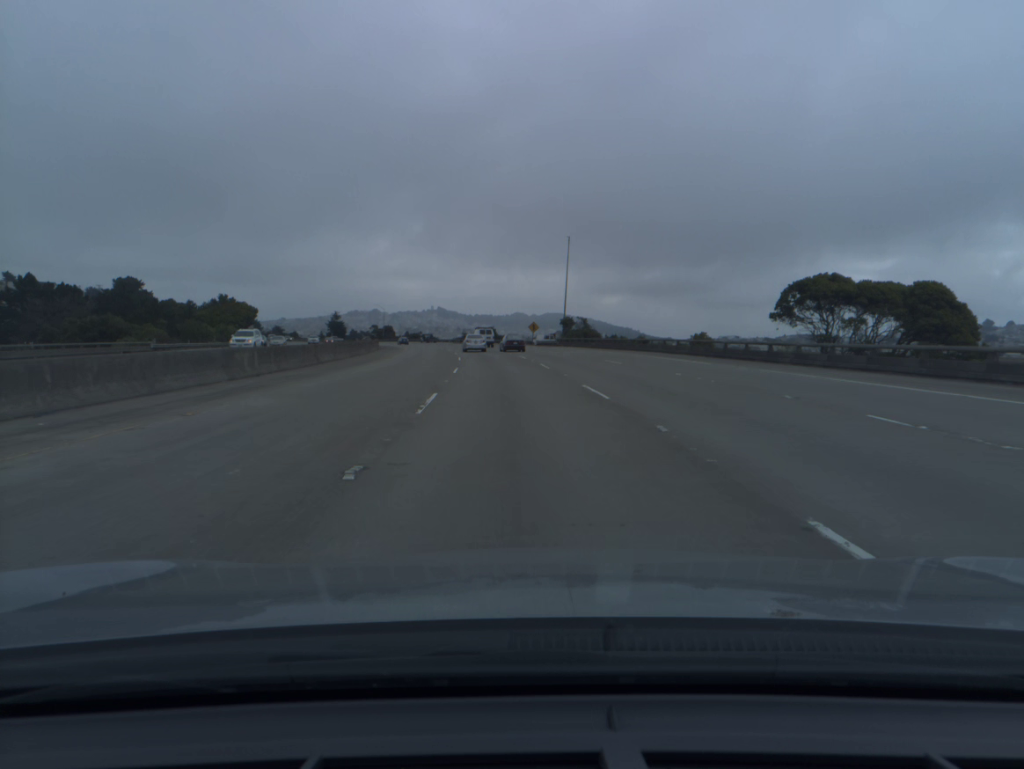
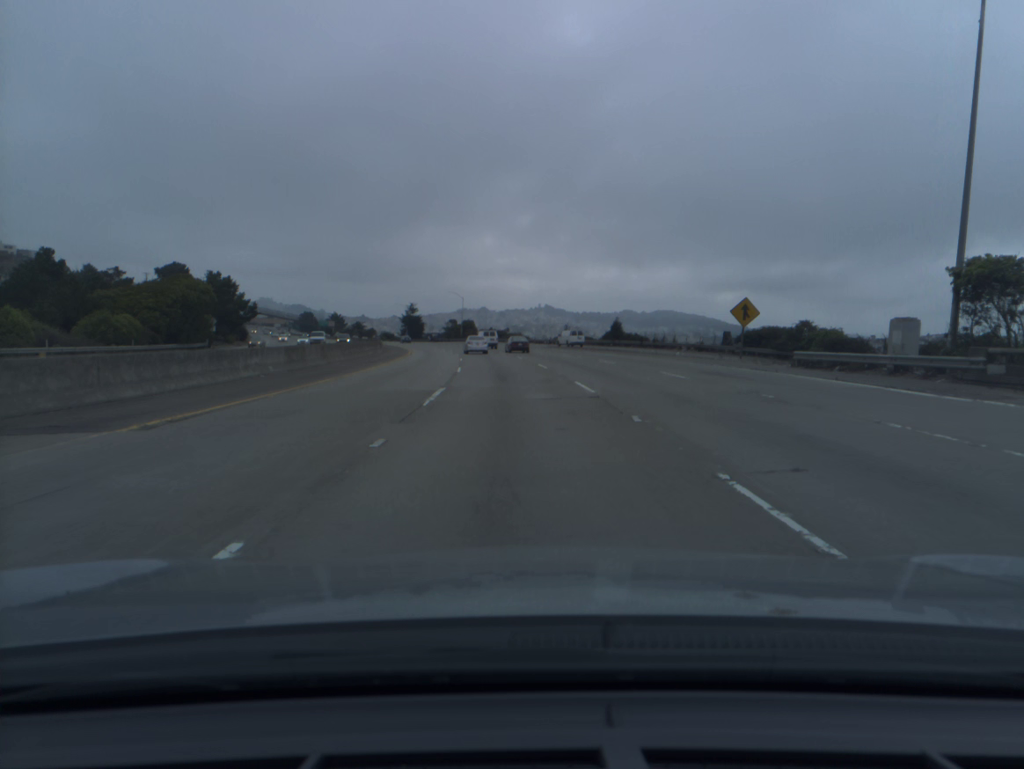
(-4.4, +71.1) m; -8°
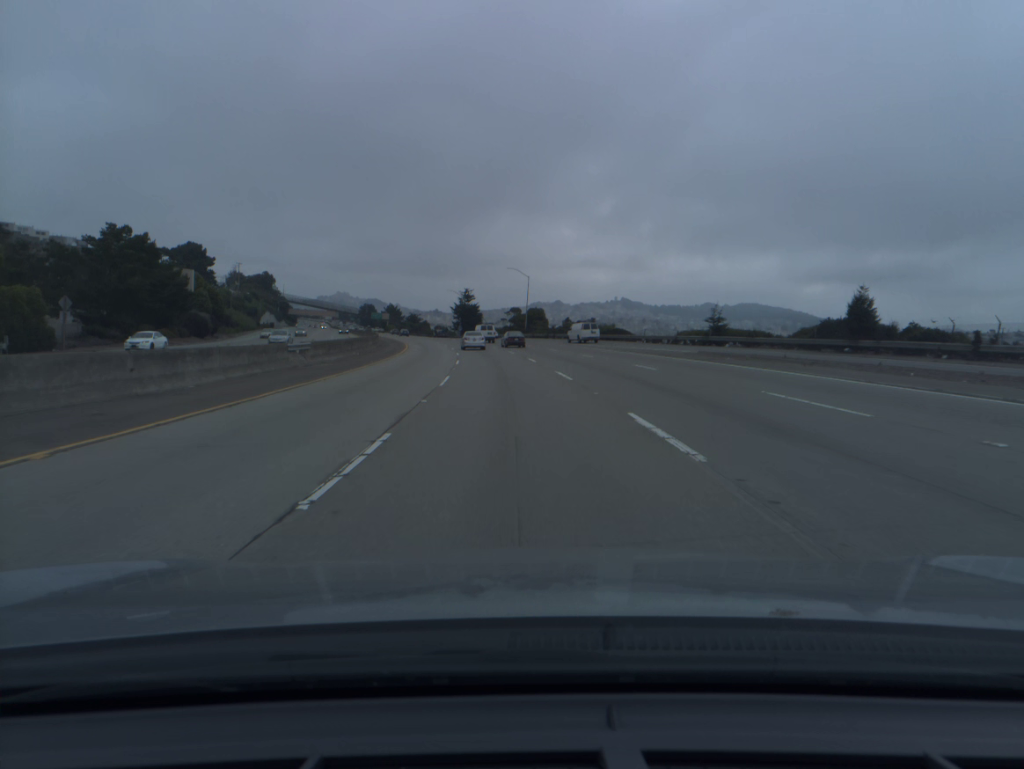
(-2.3, +53.3) m; -5°
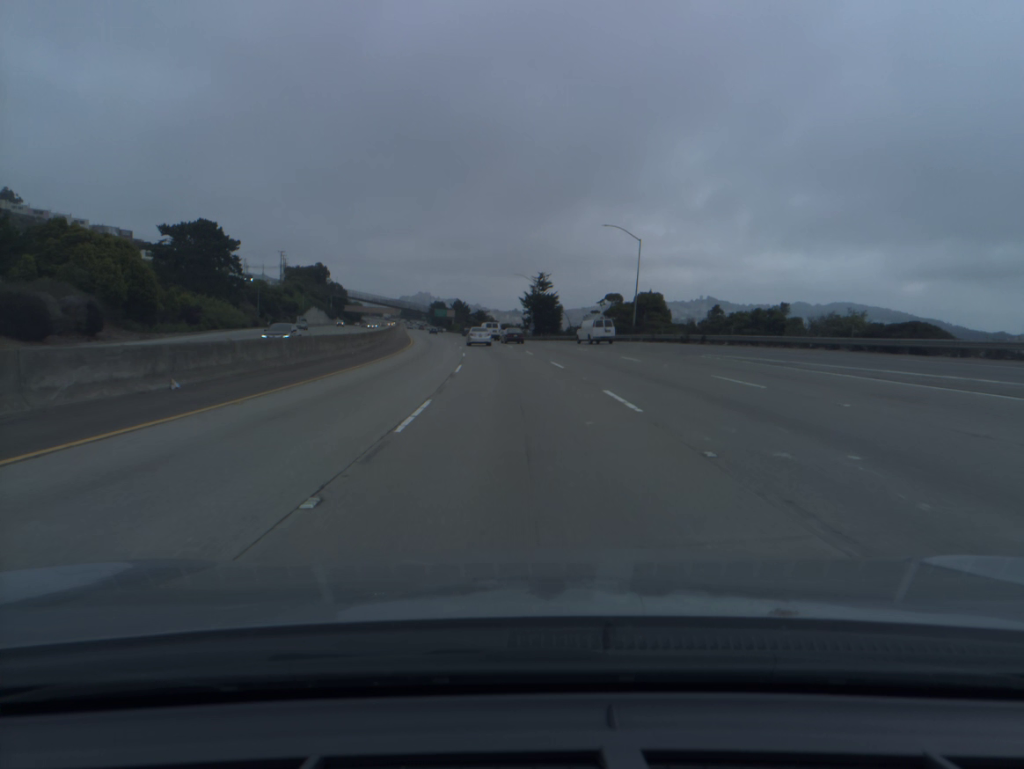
(-2.6, +53.3) m; -6°
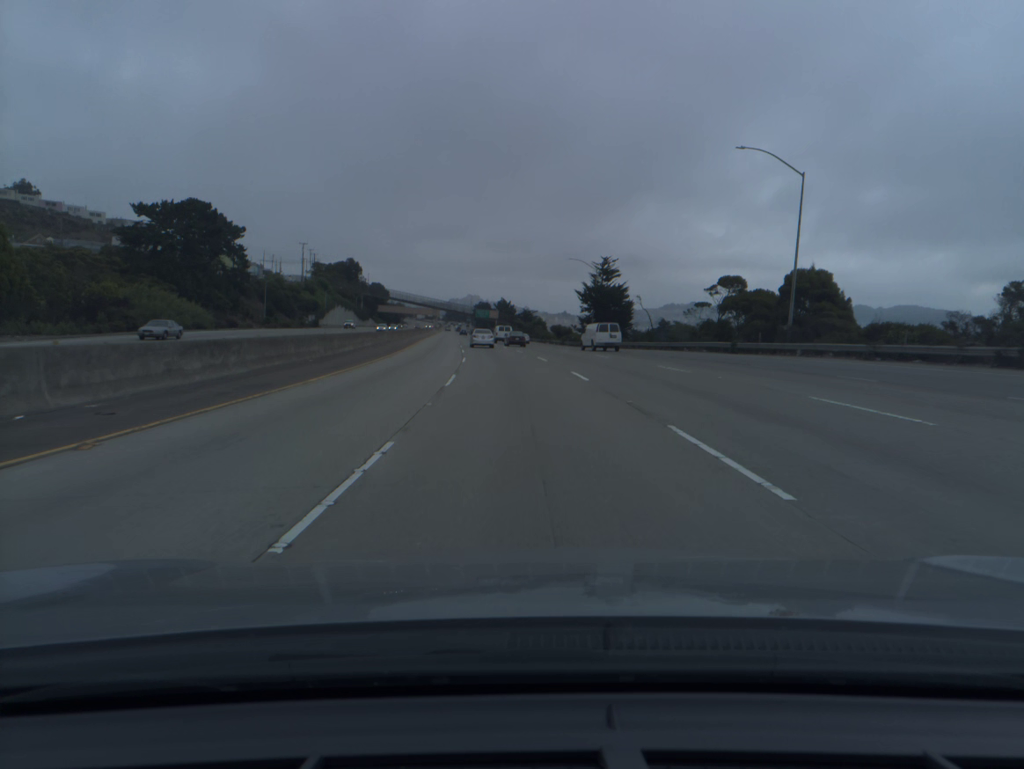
(-1.1, +35.4) m; -3°
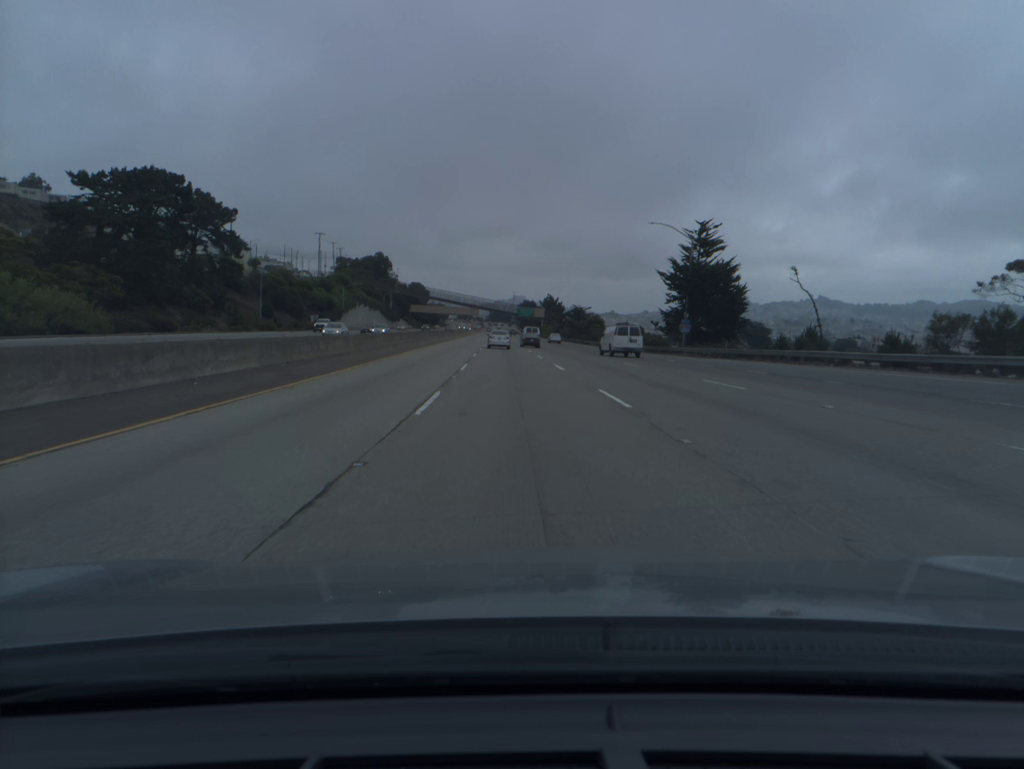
(-1.0, +35.2) m; -3°
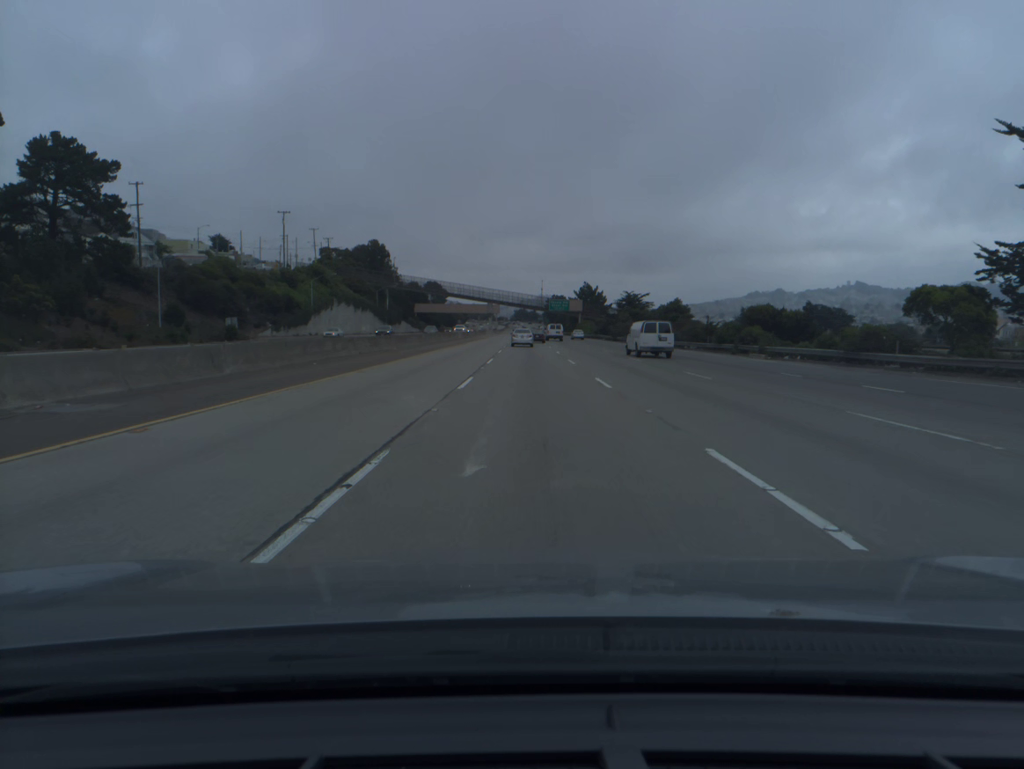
(-1.3, +52.6) m; -2°
